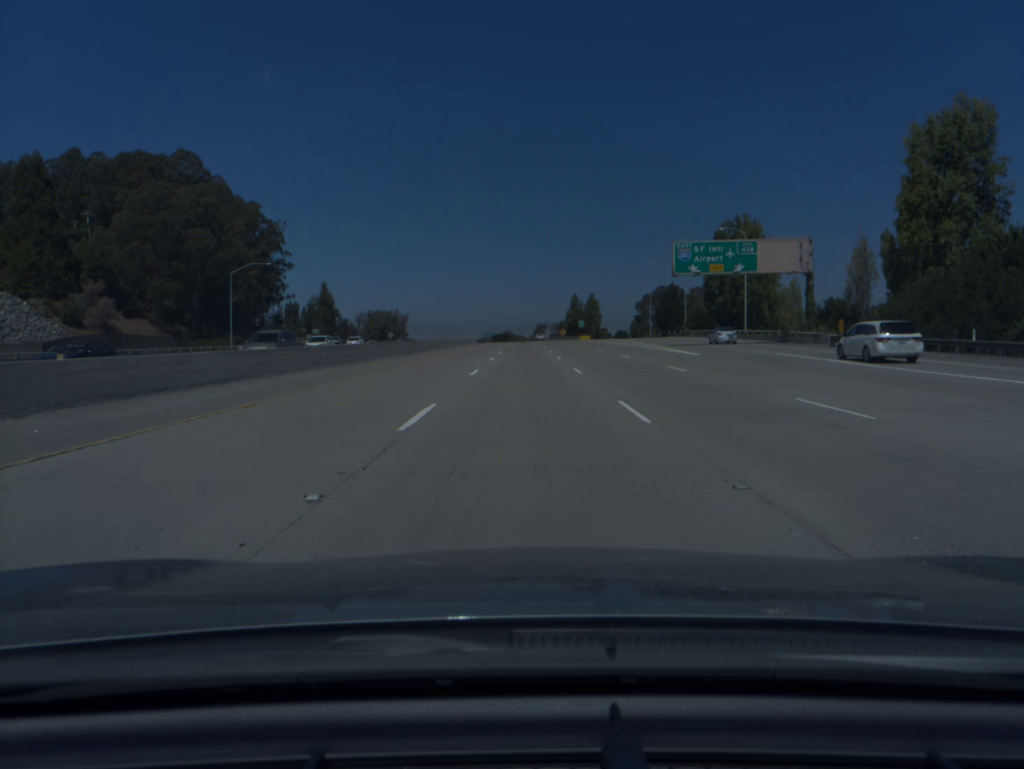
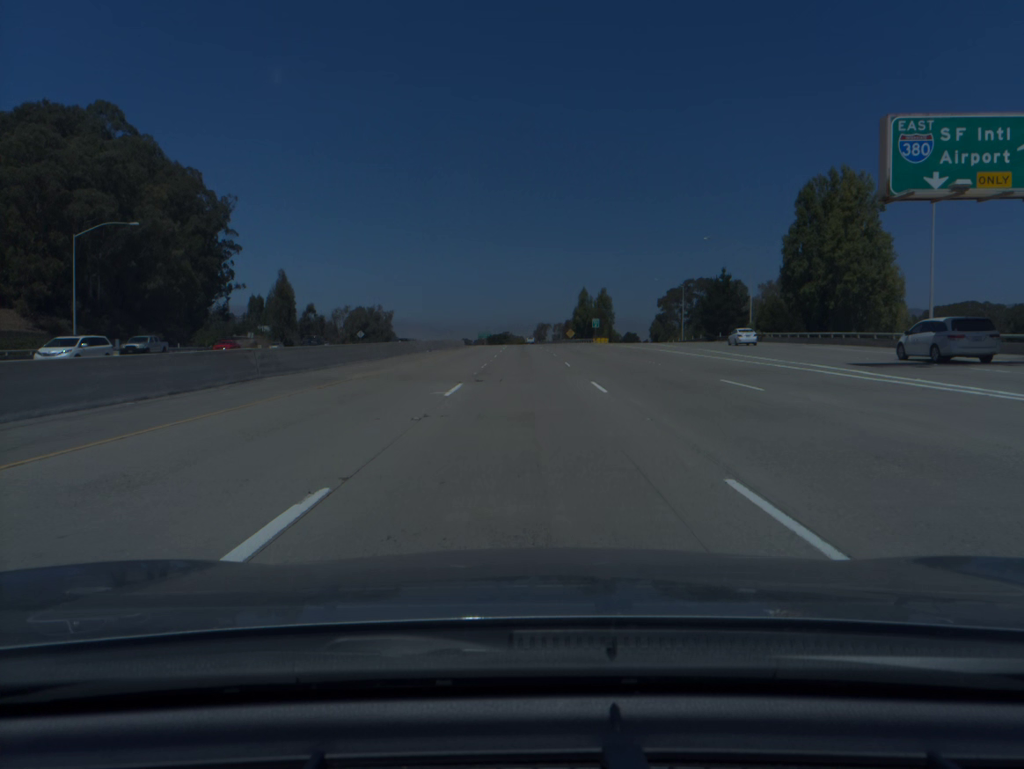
(0.0, +37.8) m; 0°
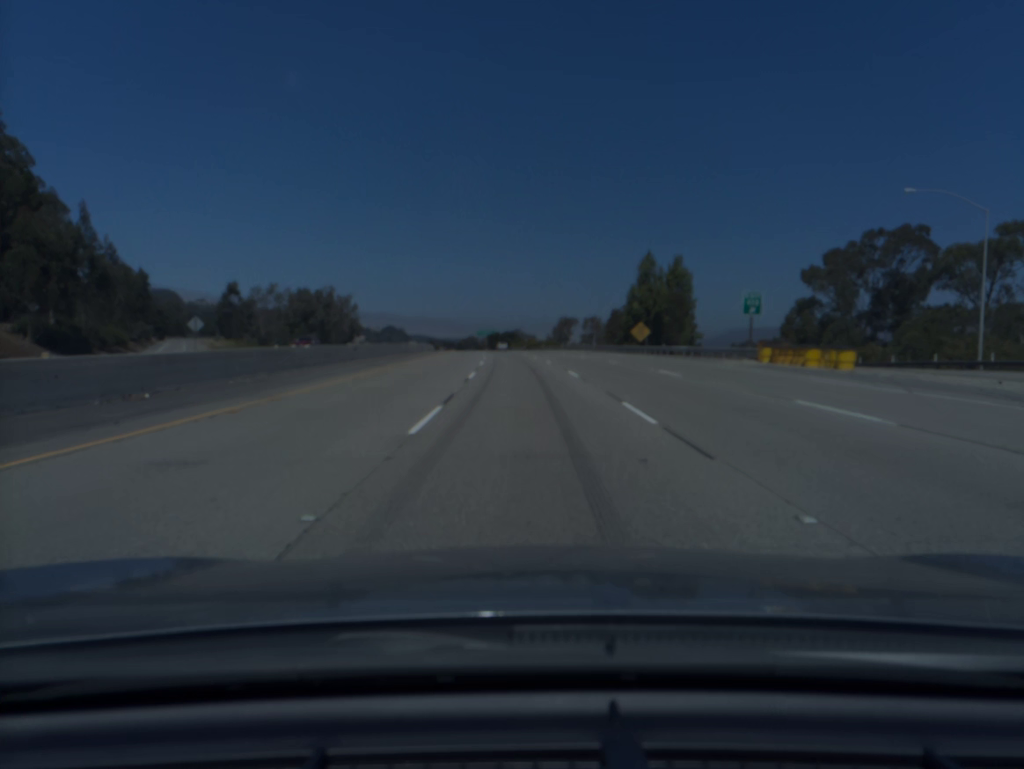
(-0.4, +94.3) m; -1°
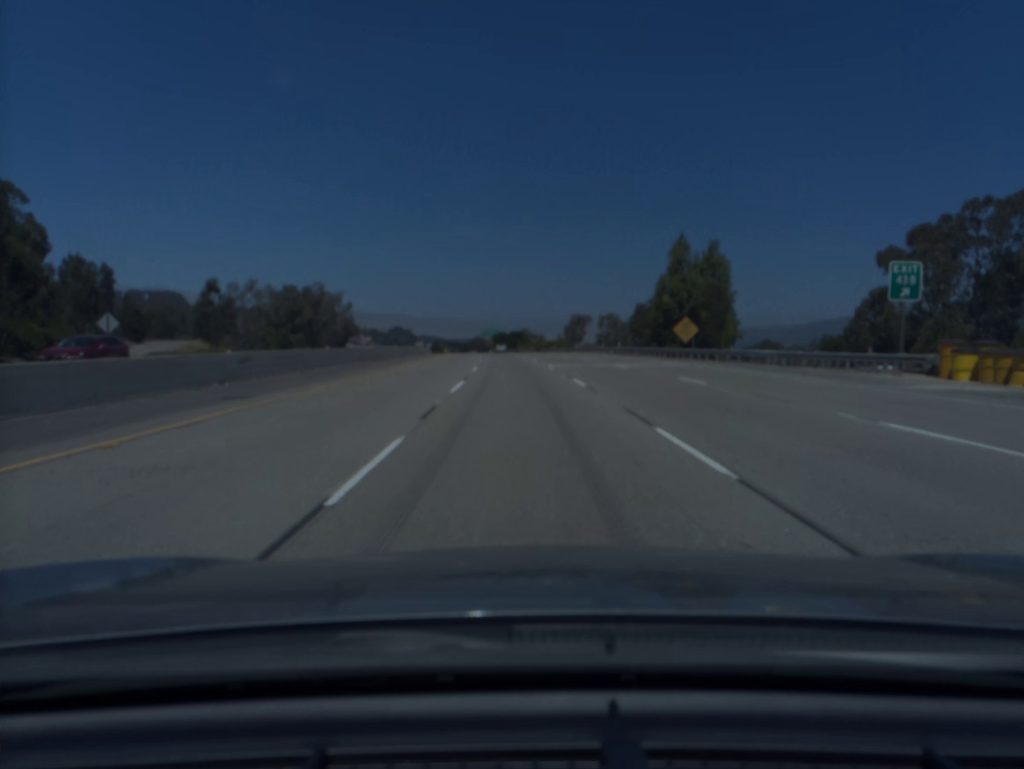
(-0.1, +18.8) m; -1°
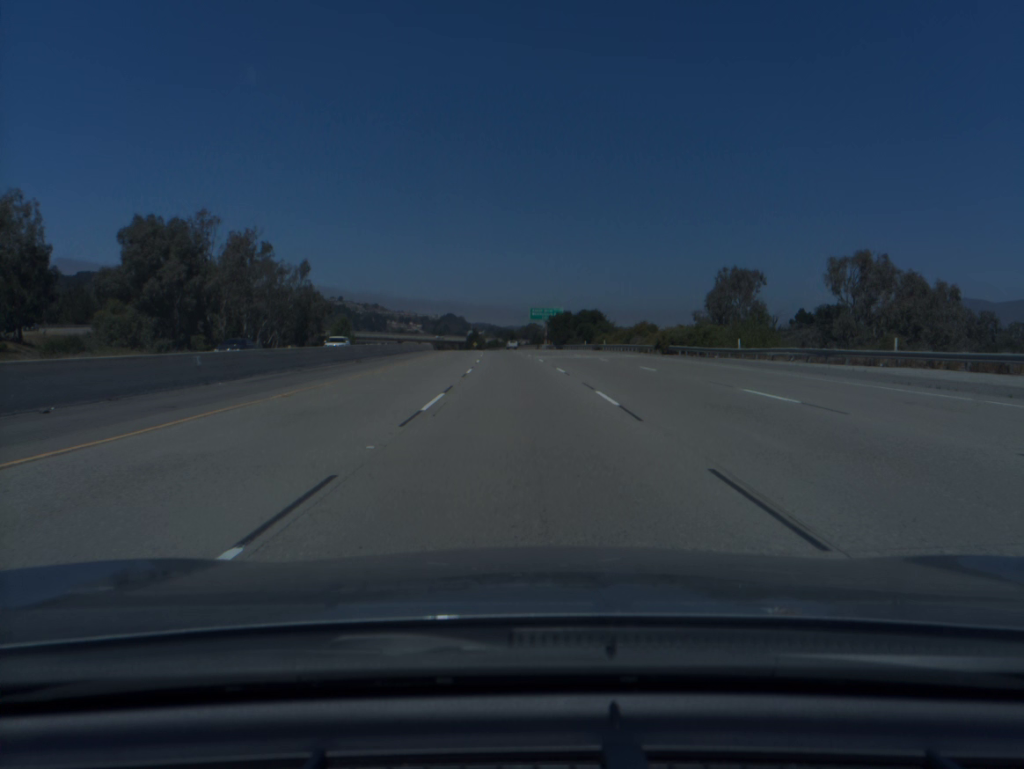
(-3.6, +94.3) m; -4°
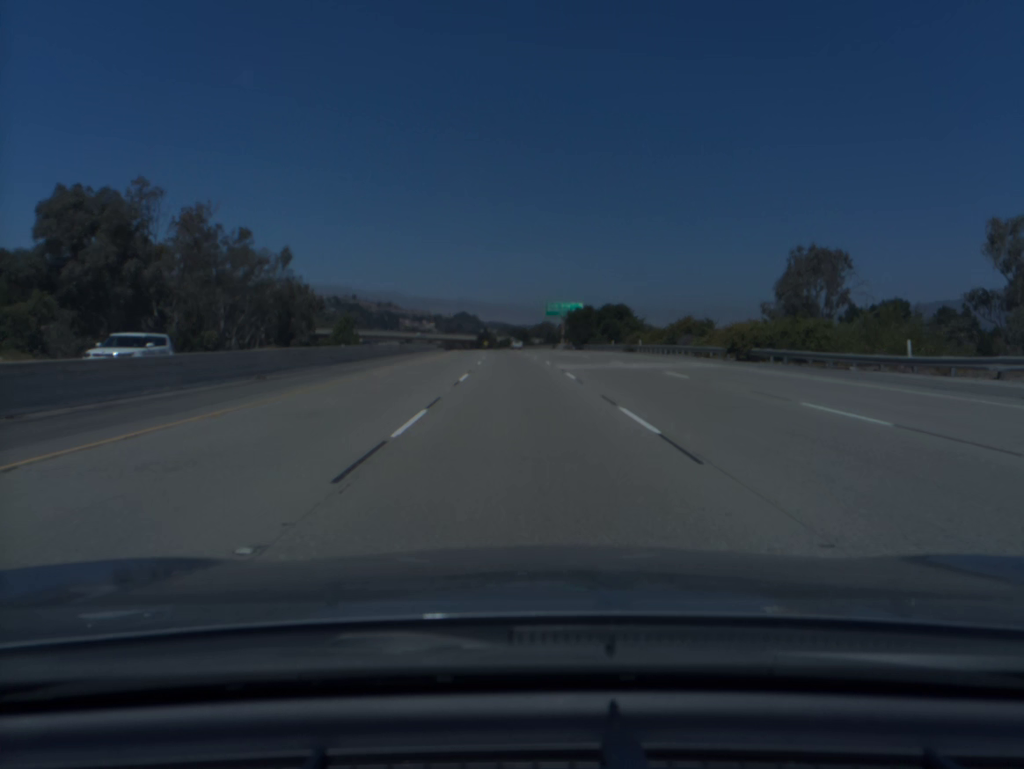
(-0.2, +18.9) m; -1°
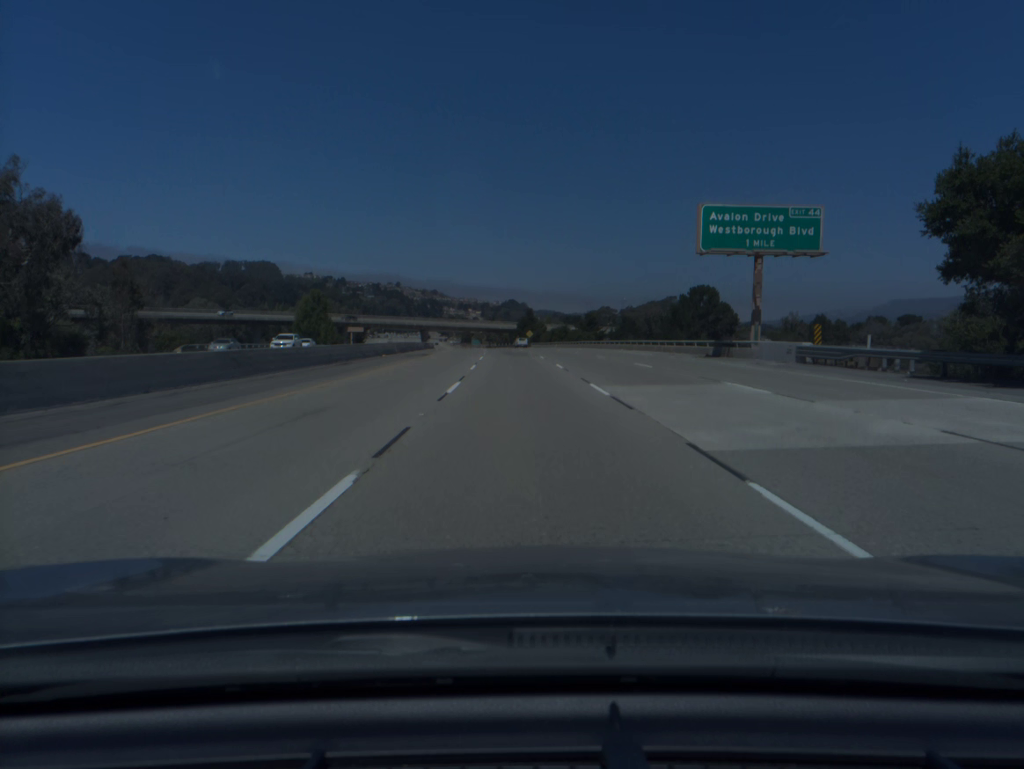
(-3.2, +94.9) m; -4°
